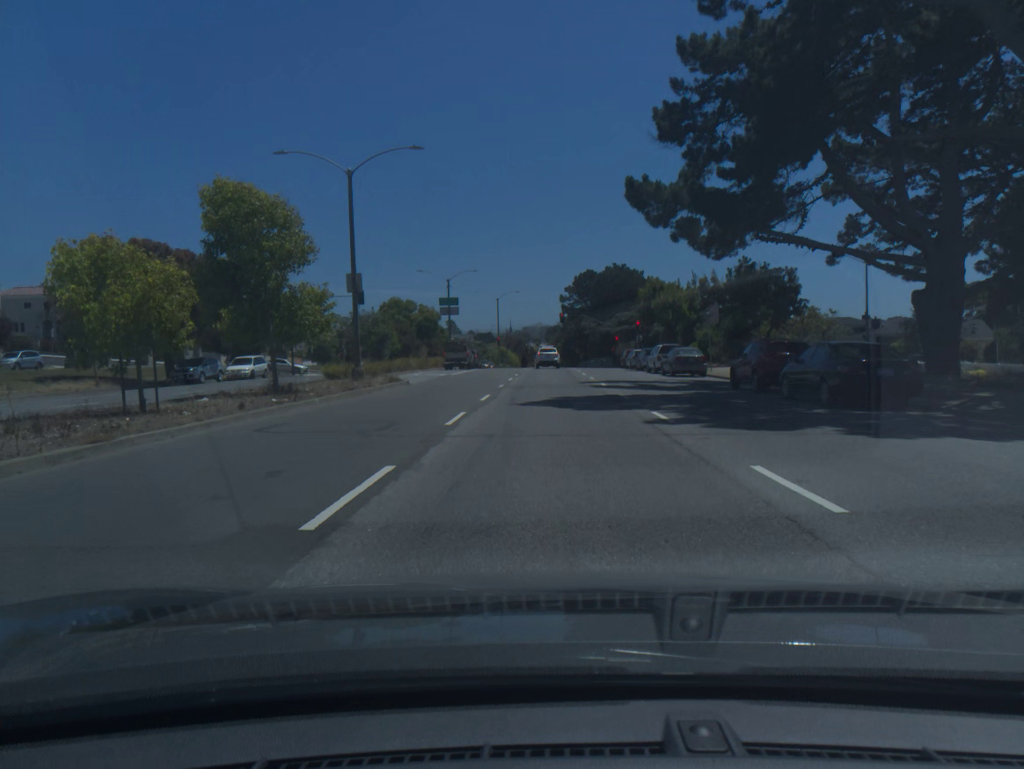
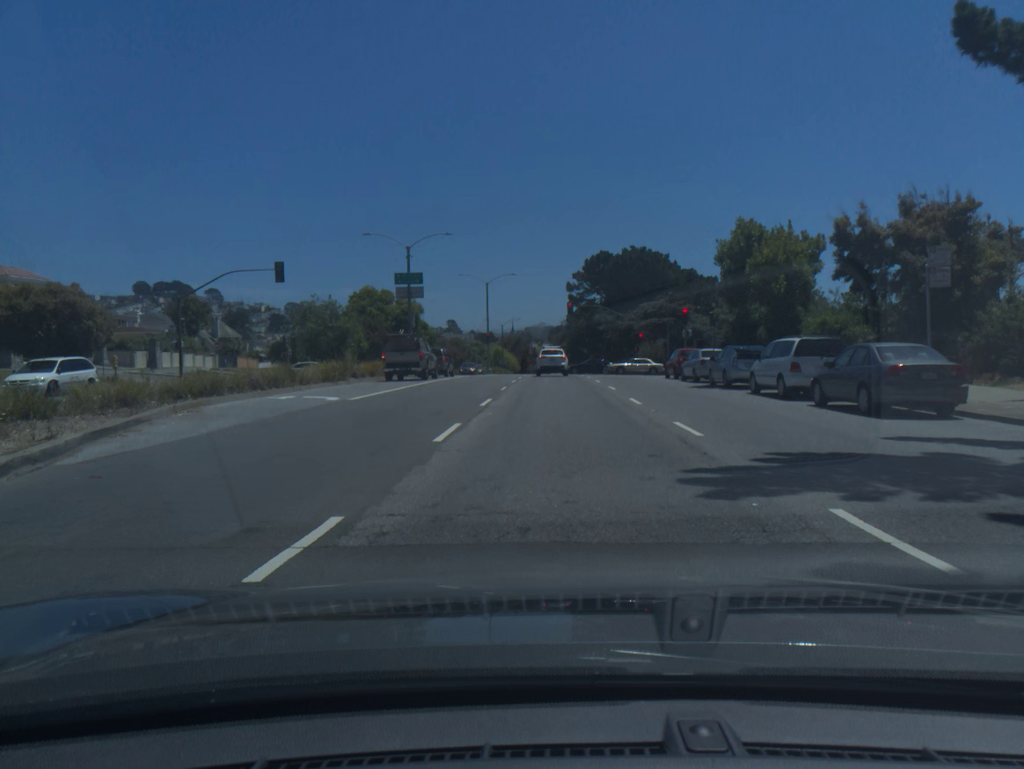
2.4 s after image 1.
(-0.1, +23.5) m; 0°
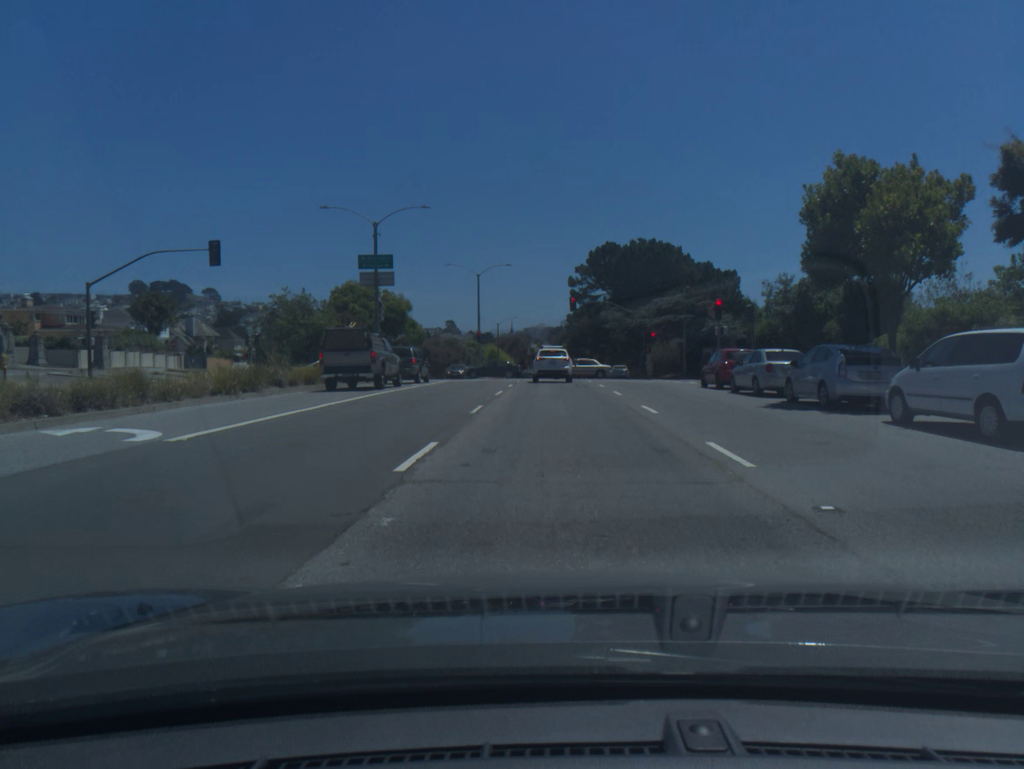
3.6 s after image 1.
(0.0, +10.1) m; 0°
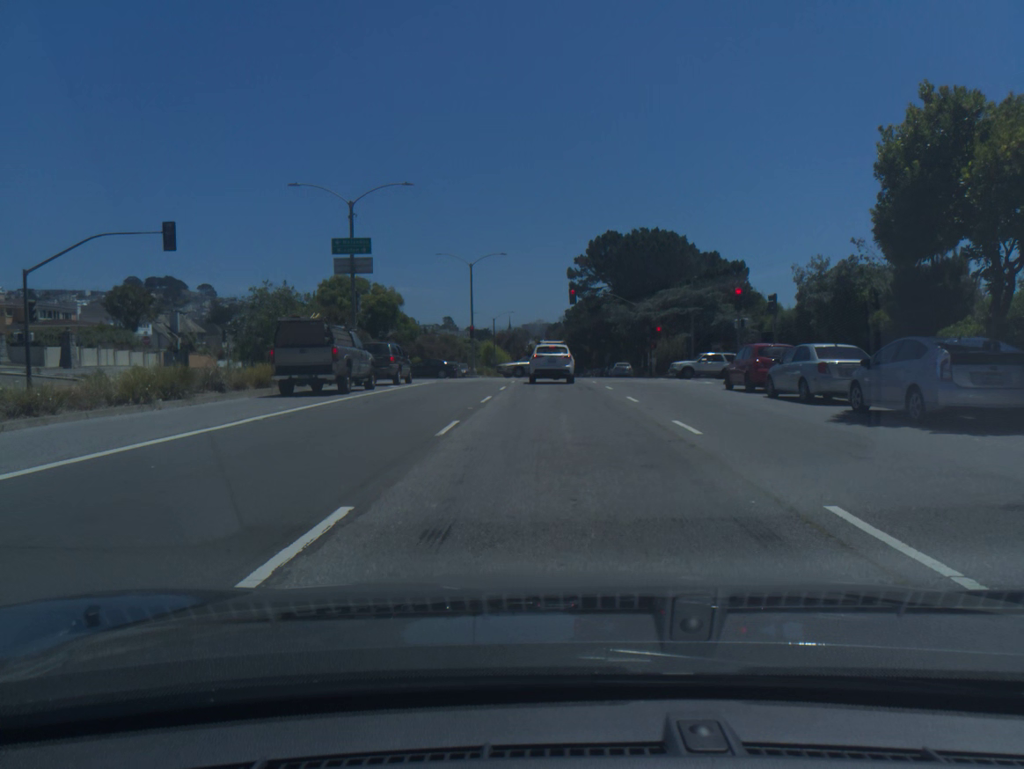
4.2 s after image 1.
(0.0, +4.6) m; 0°
